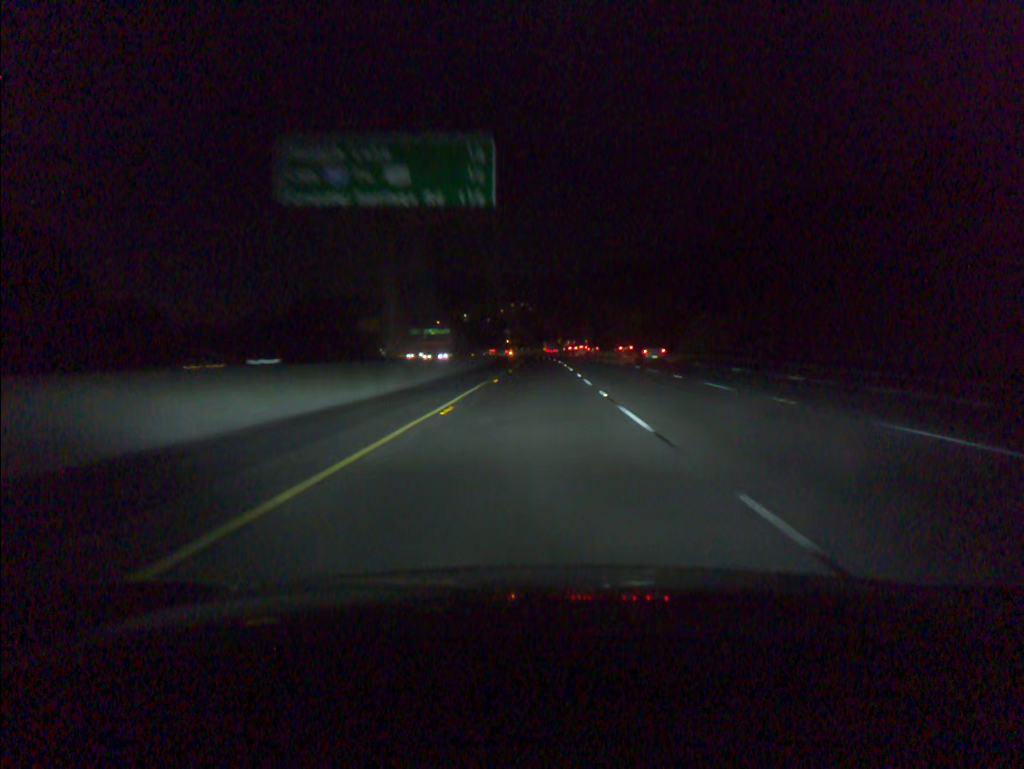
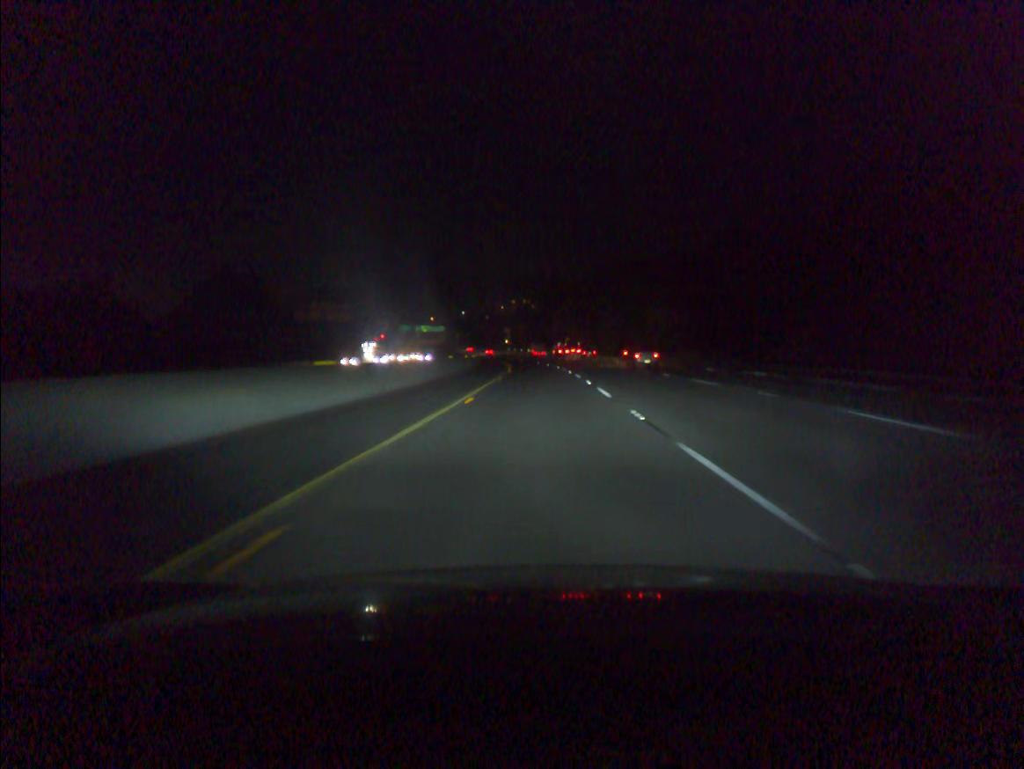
(-0.1, +40.2) m; 0°
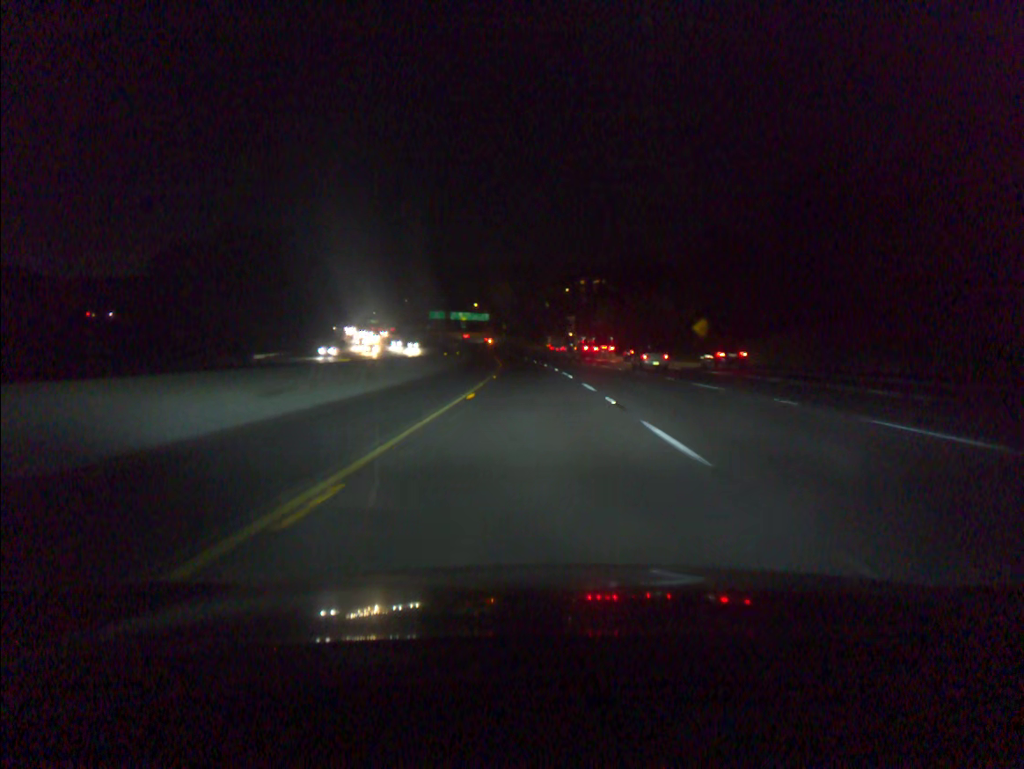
(-3.0, +100.7) m; -5°
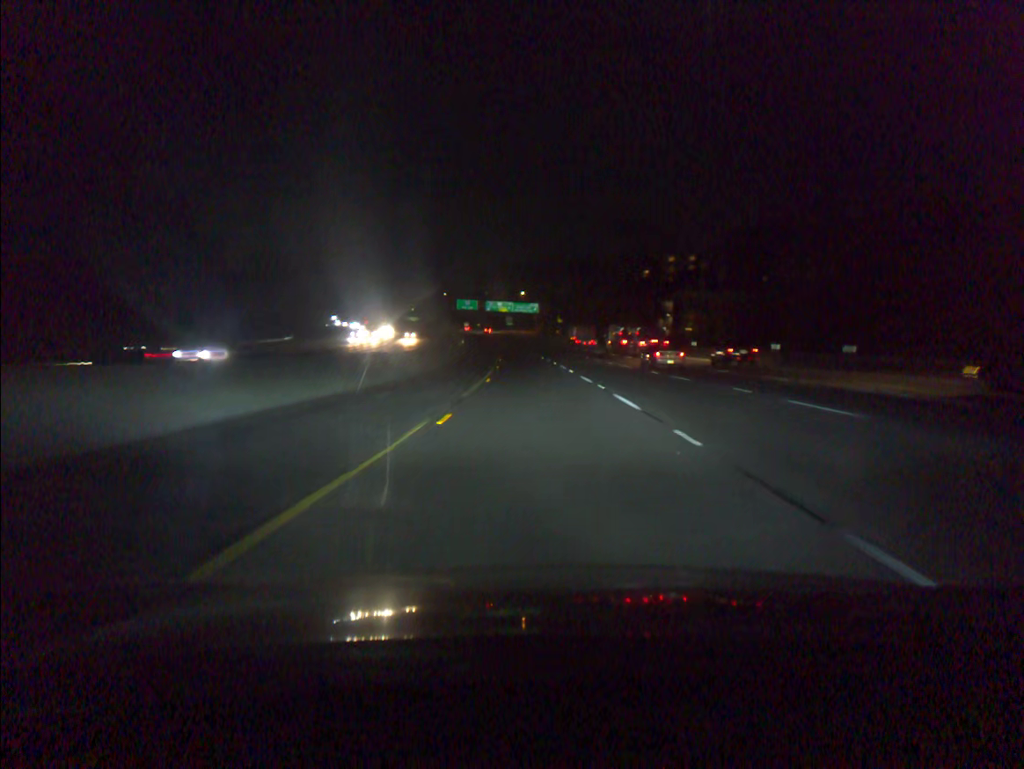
(-3.0, +80.8) m; -4°
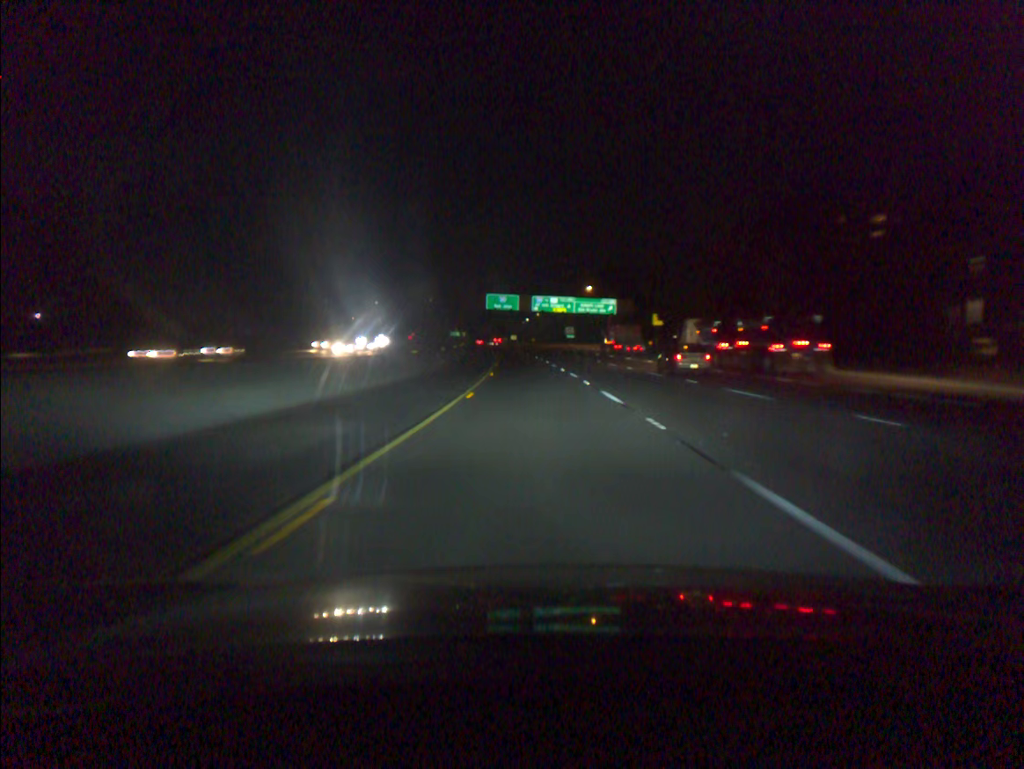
(-3.0, +80.4) m; -4°
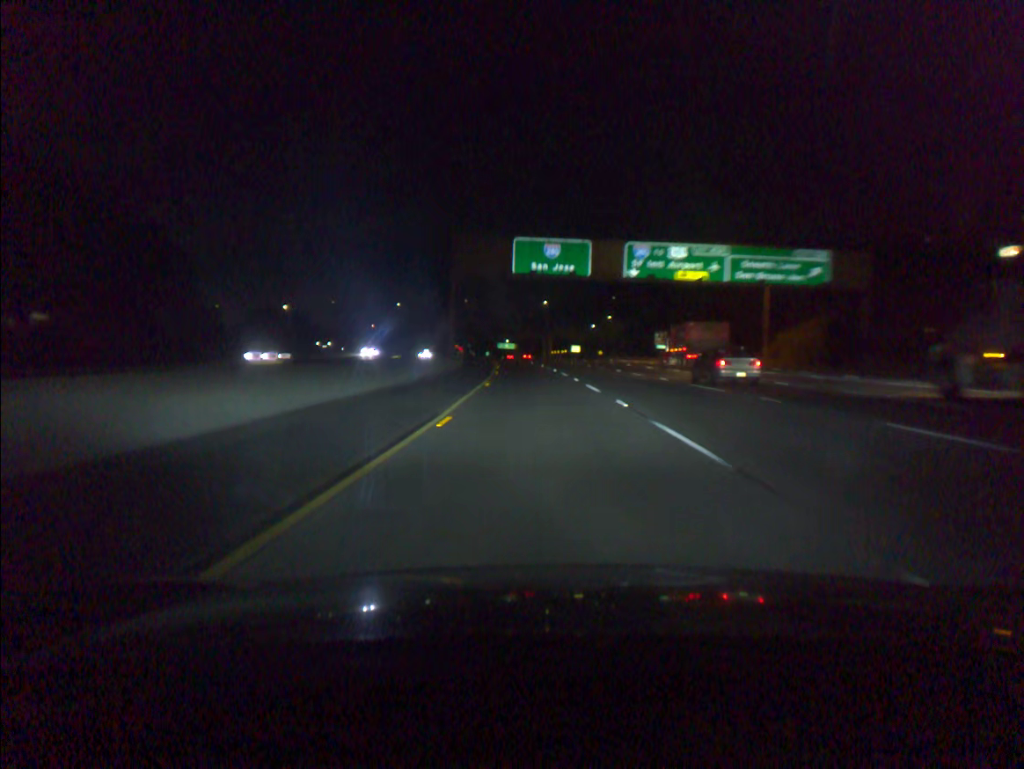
(-3.2, +79.8) m; -4°
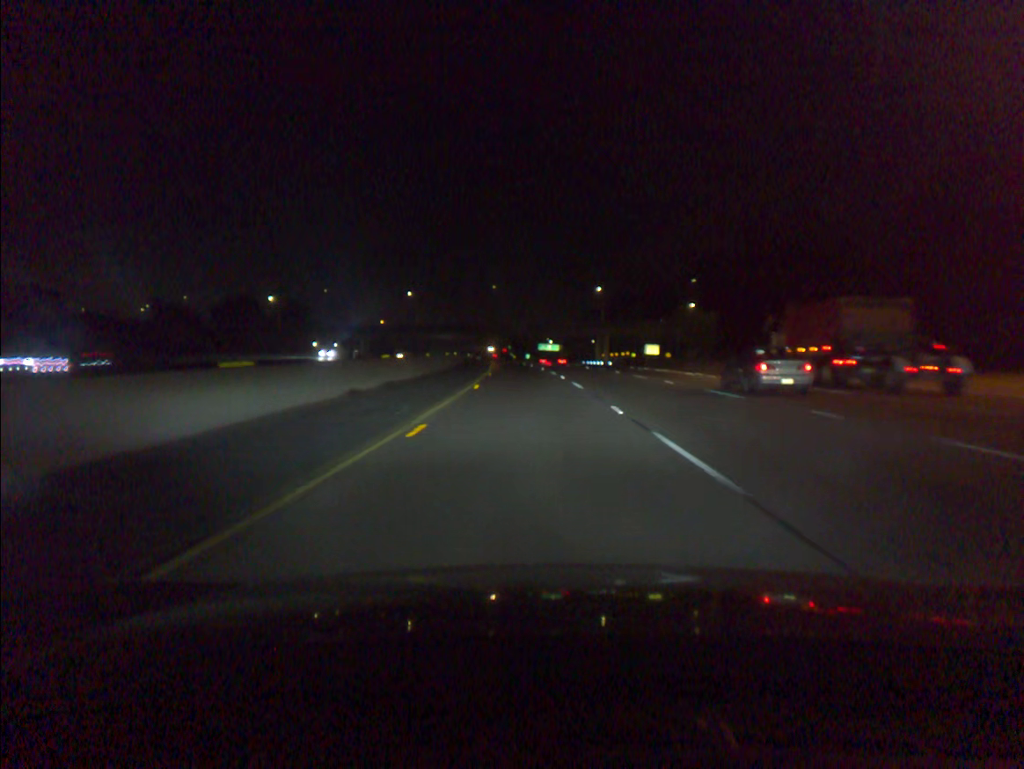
(-1.6, +59.6) m; -3°
